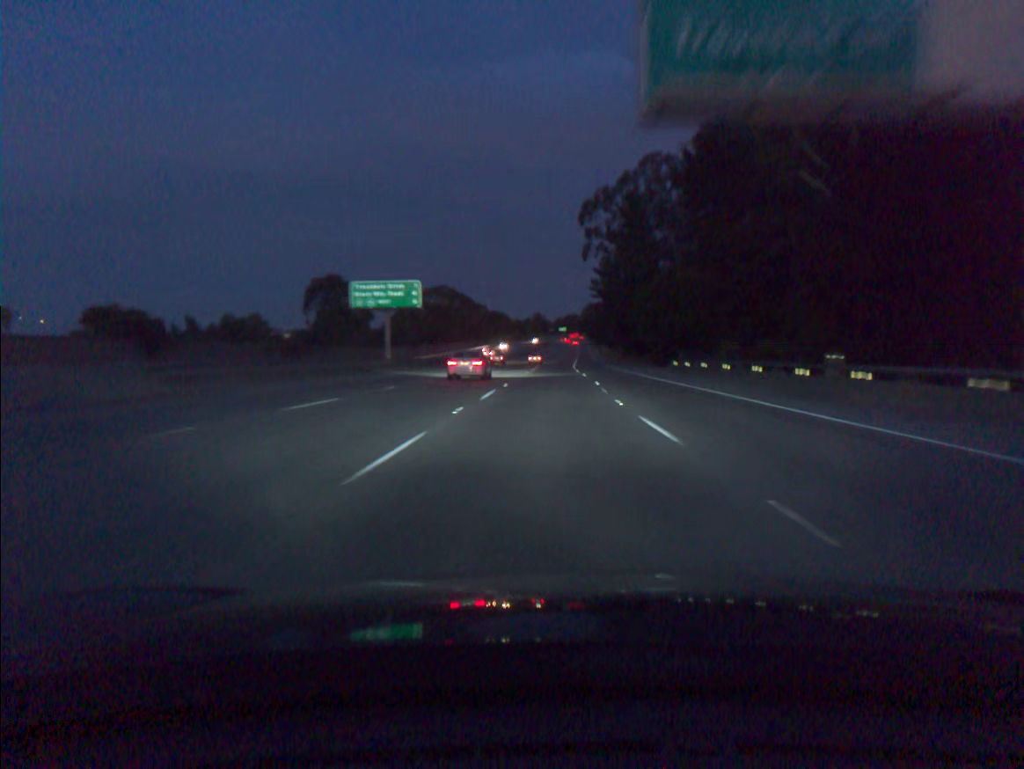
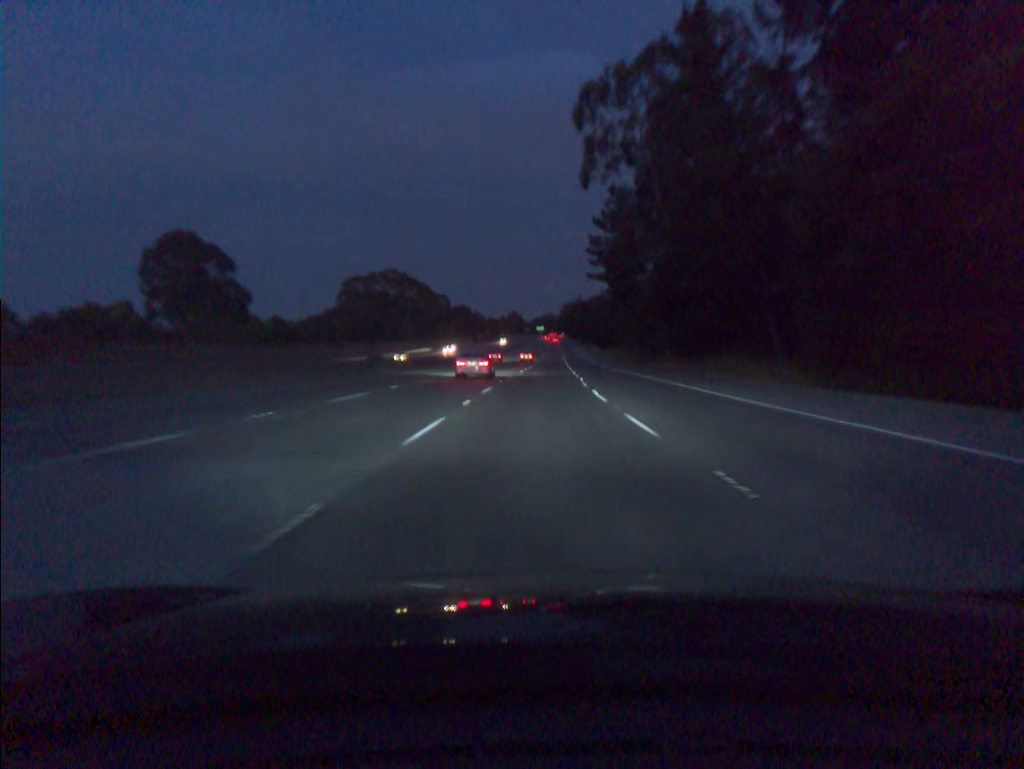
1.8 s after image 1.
(+0.9, +55.0) m; +2°
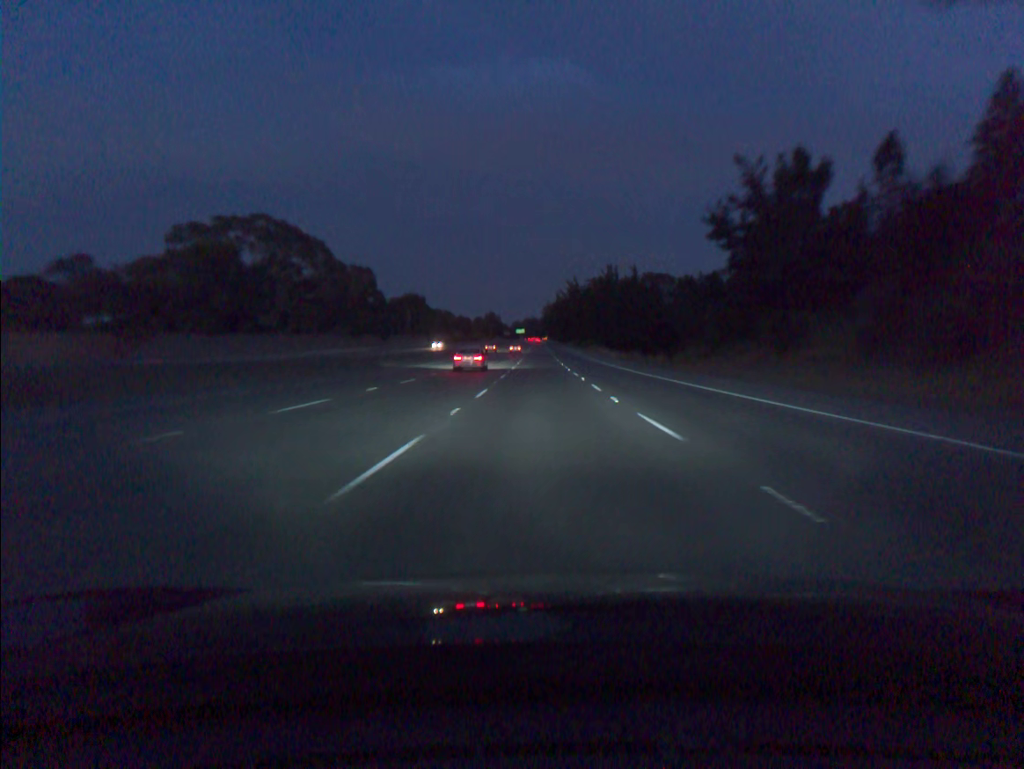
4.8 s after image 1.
(+0.9, +91.4) m; +1°
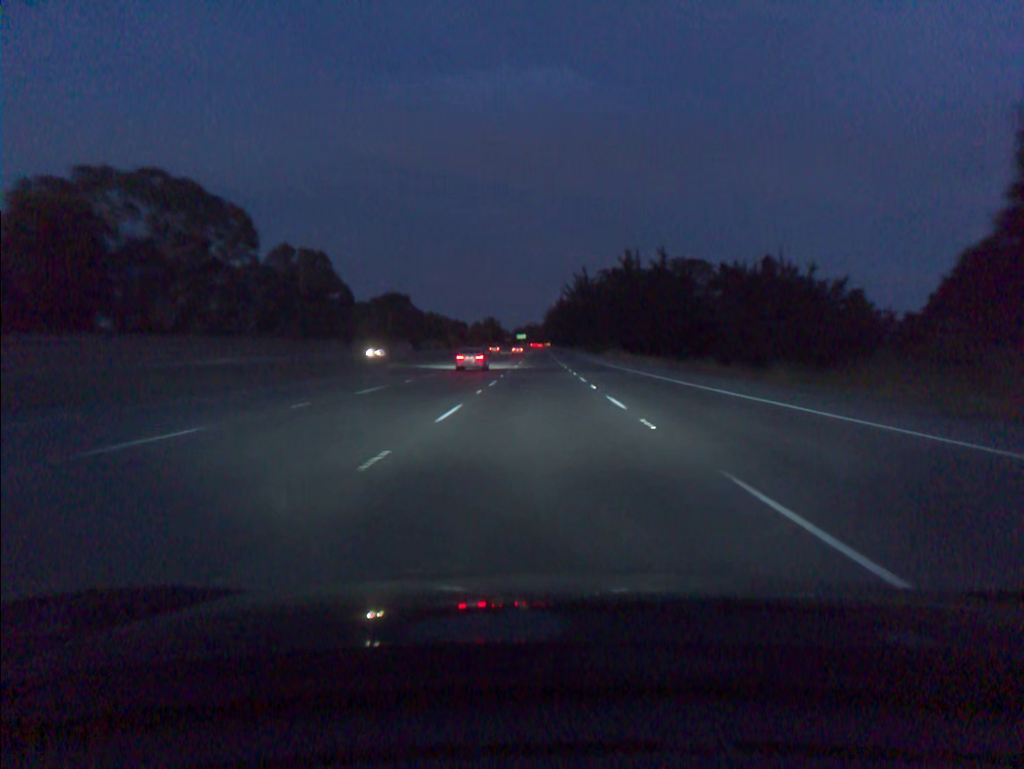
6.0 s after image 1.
(0.0, +36.4) m; 0°
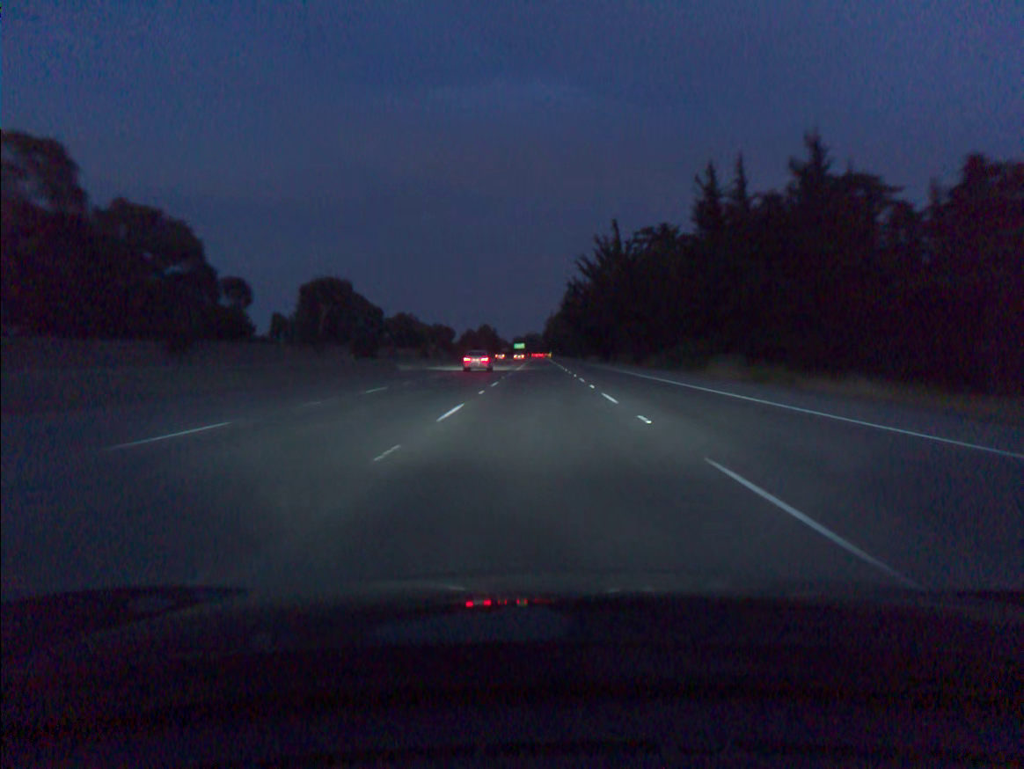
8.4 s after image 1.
(-0.2, +72.5) m; 0°
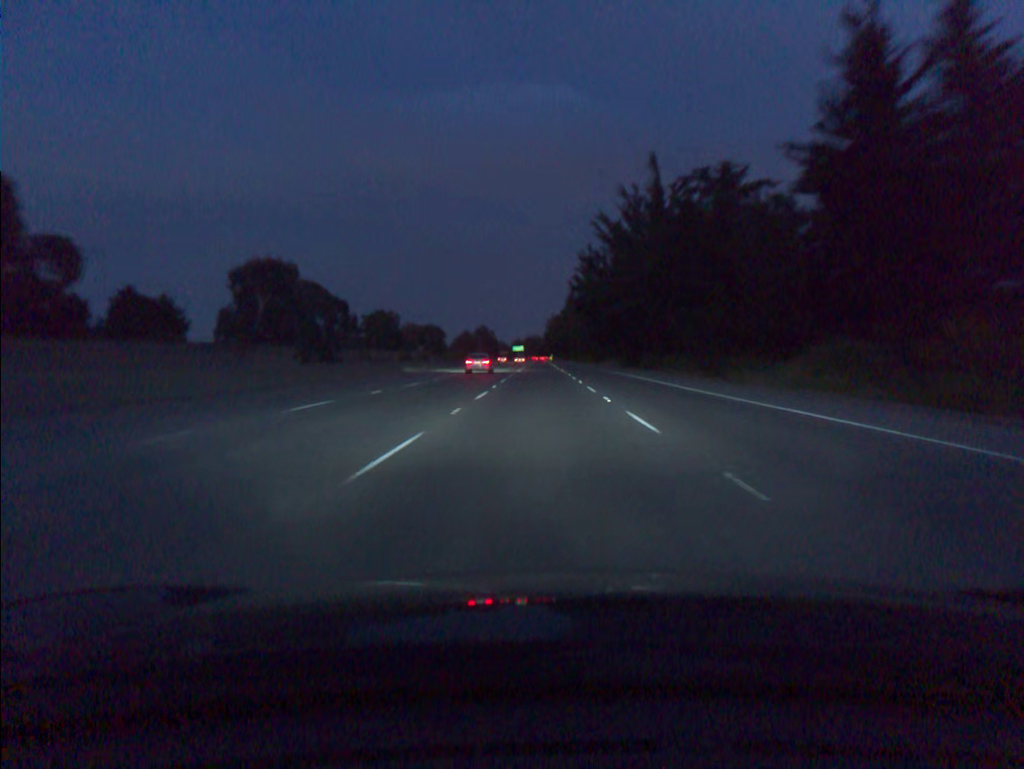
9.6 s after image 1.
(0.0, +36.1) m; 0°
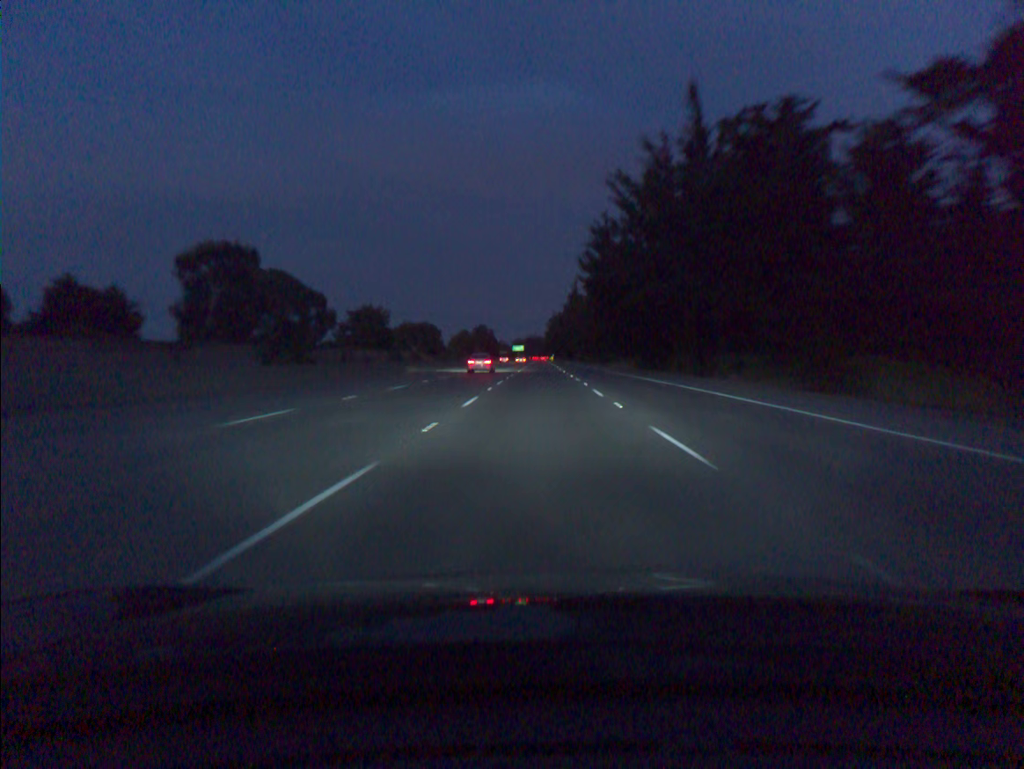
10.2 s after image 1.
(0.0, +18.1) m; 0°
